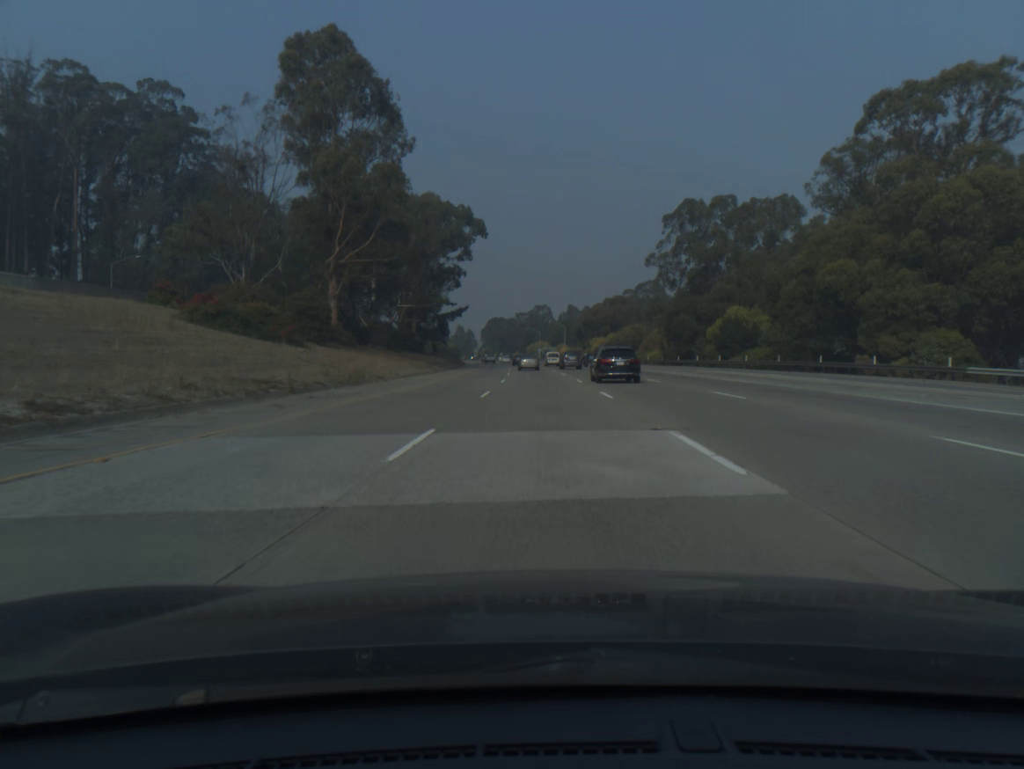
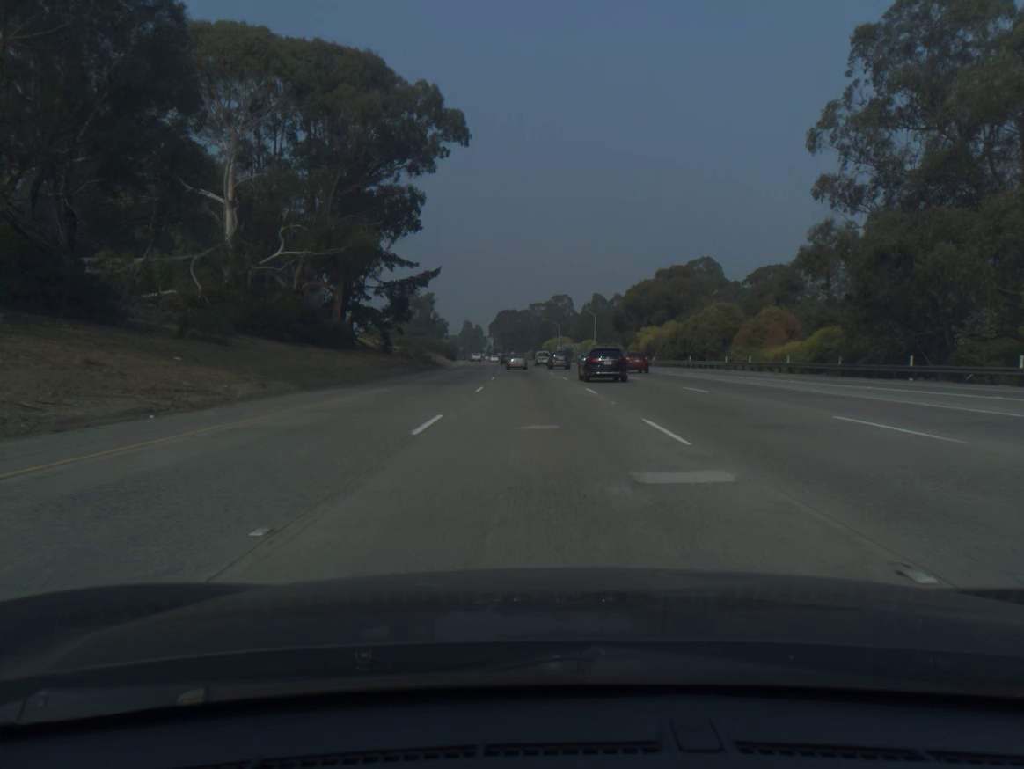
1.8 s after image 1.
(-0.4, +55.7) m; -1°
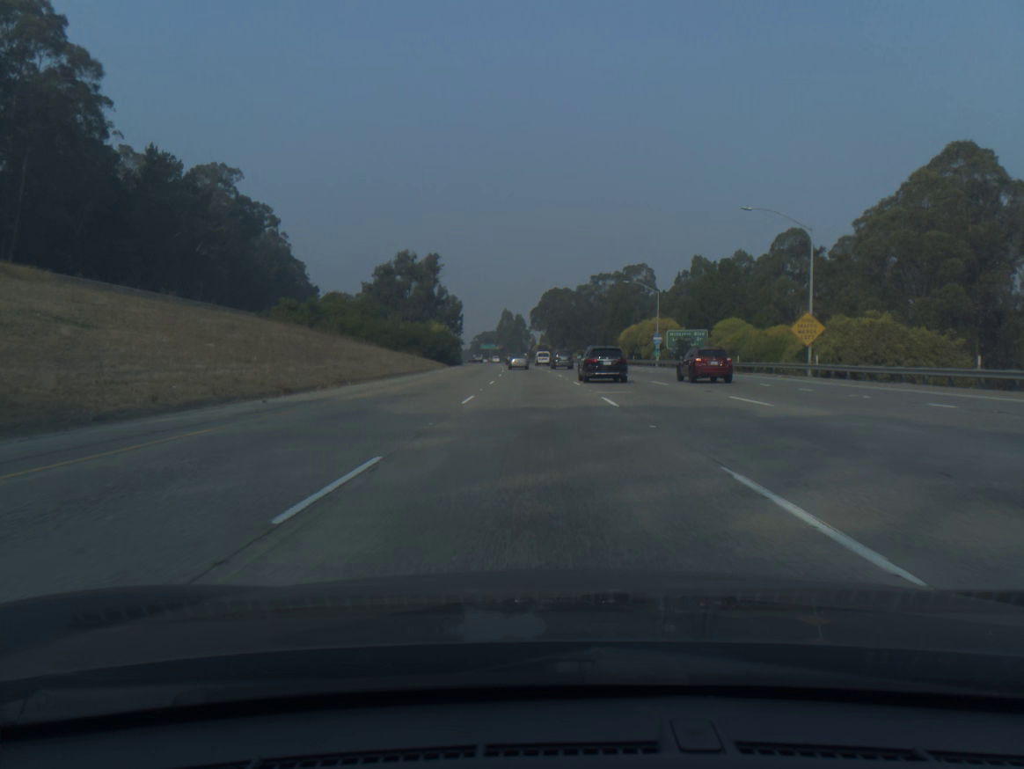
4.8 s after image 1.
(-3.0, +93.9) m; -4°
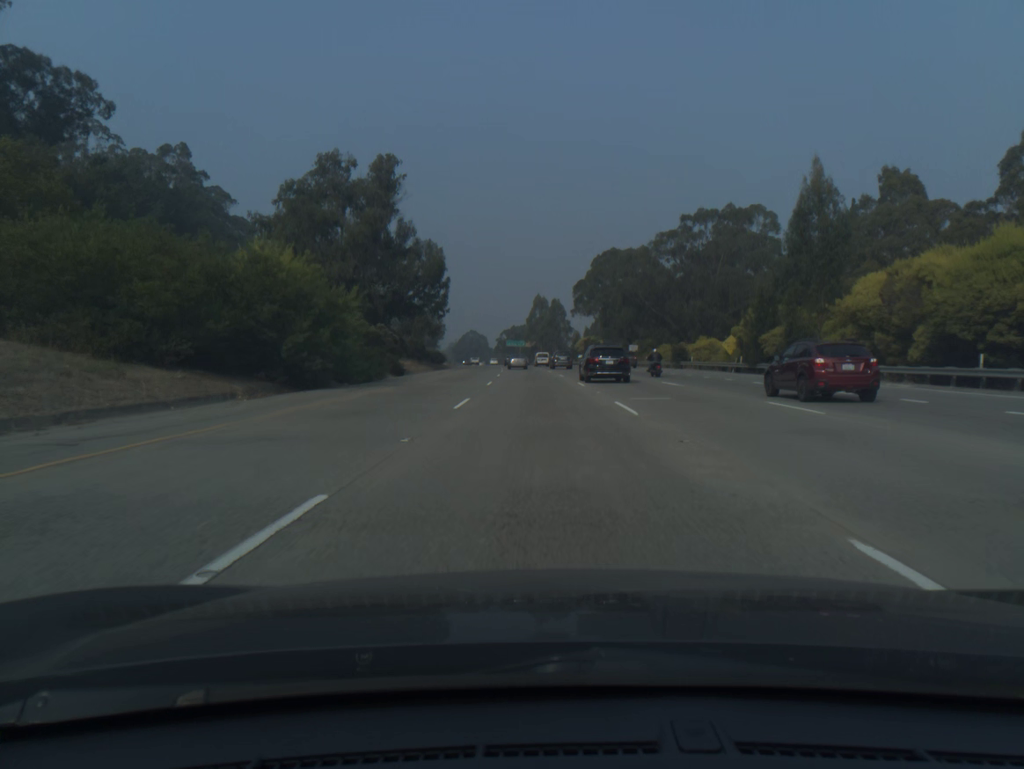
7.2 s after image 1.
(-1.9, +75.9) m; -3°
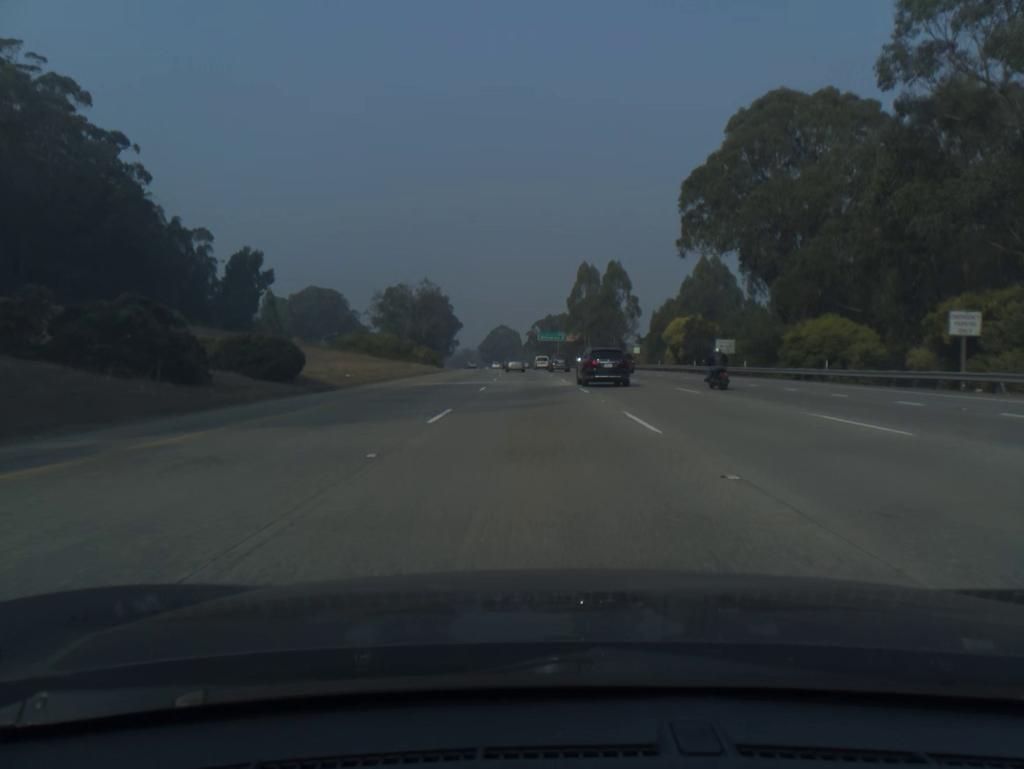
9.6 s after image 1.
(-1.8, +76.7) m; -3°
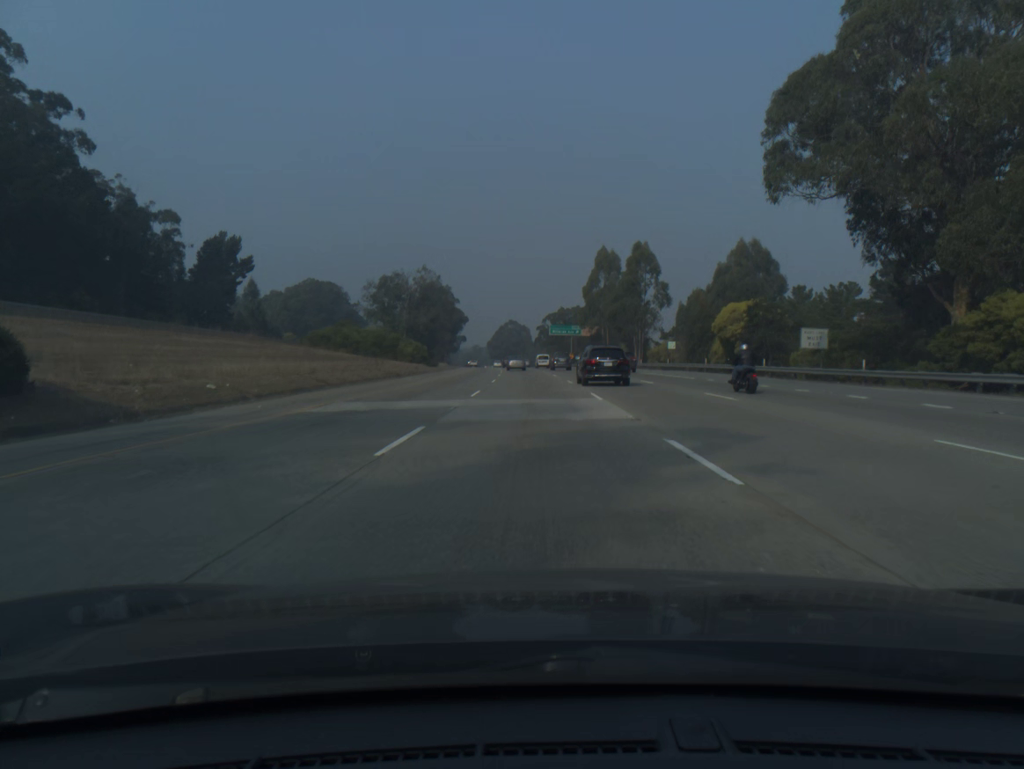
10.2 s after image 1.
(-0.1, +19.3) m; -1°
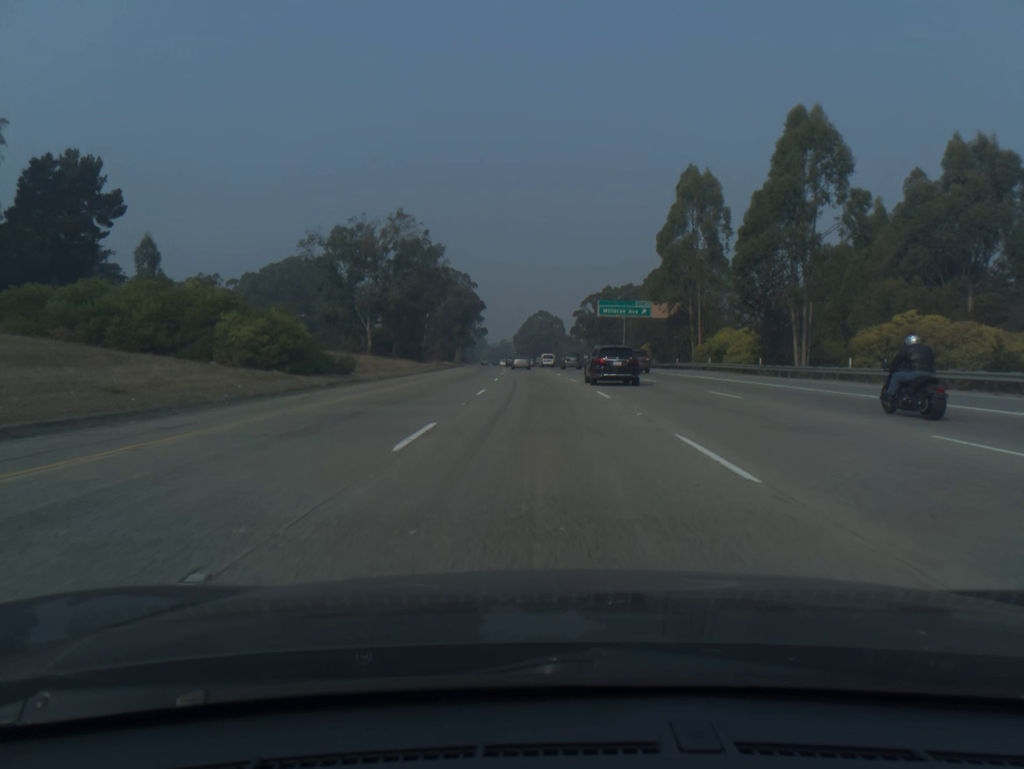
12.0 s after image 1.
(-1.2, +58.4) m; -2°
